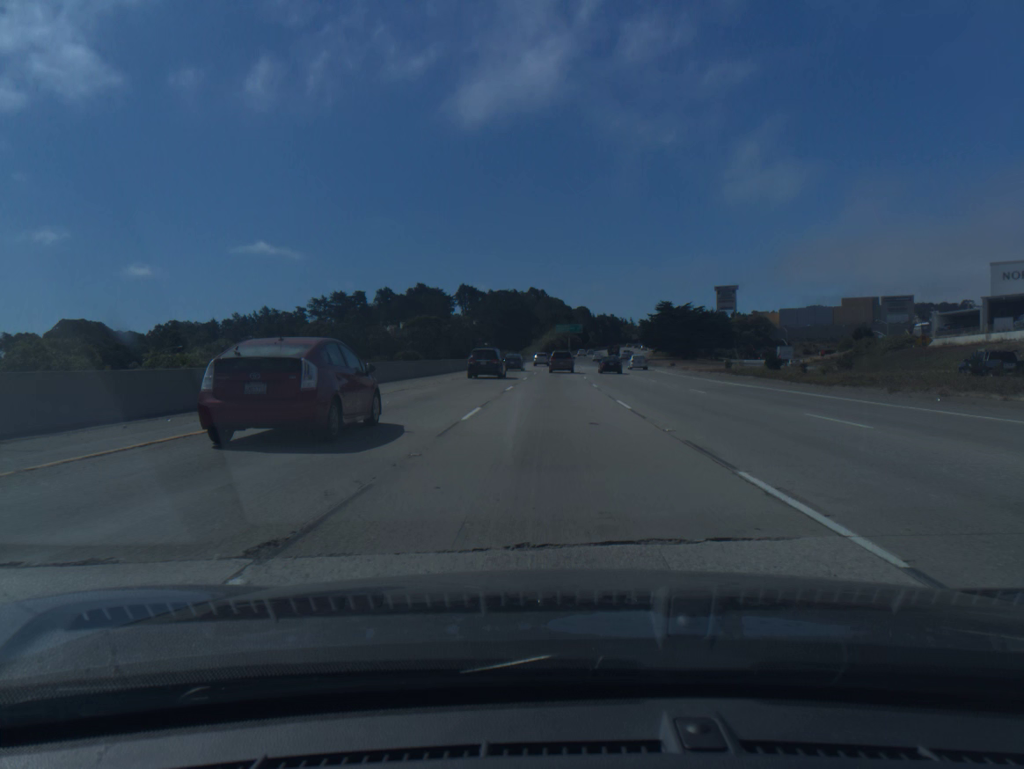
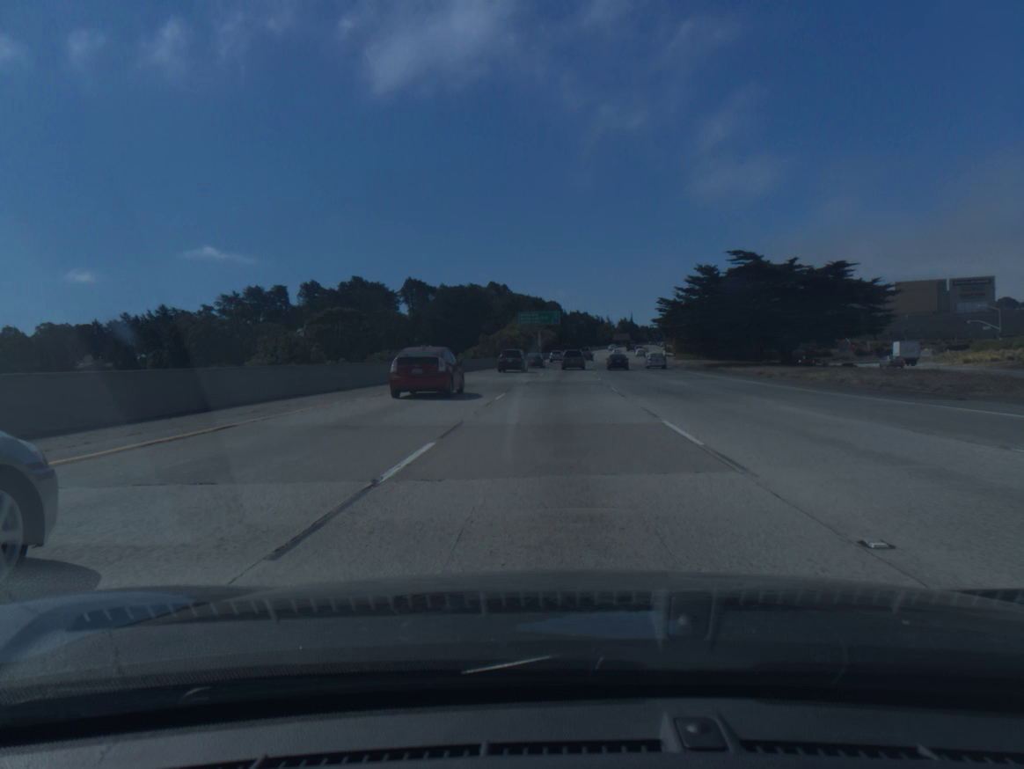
(+1.5, +81.1) m; +2°
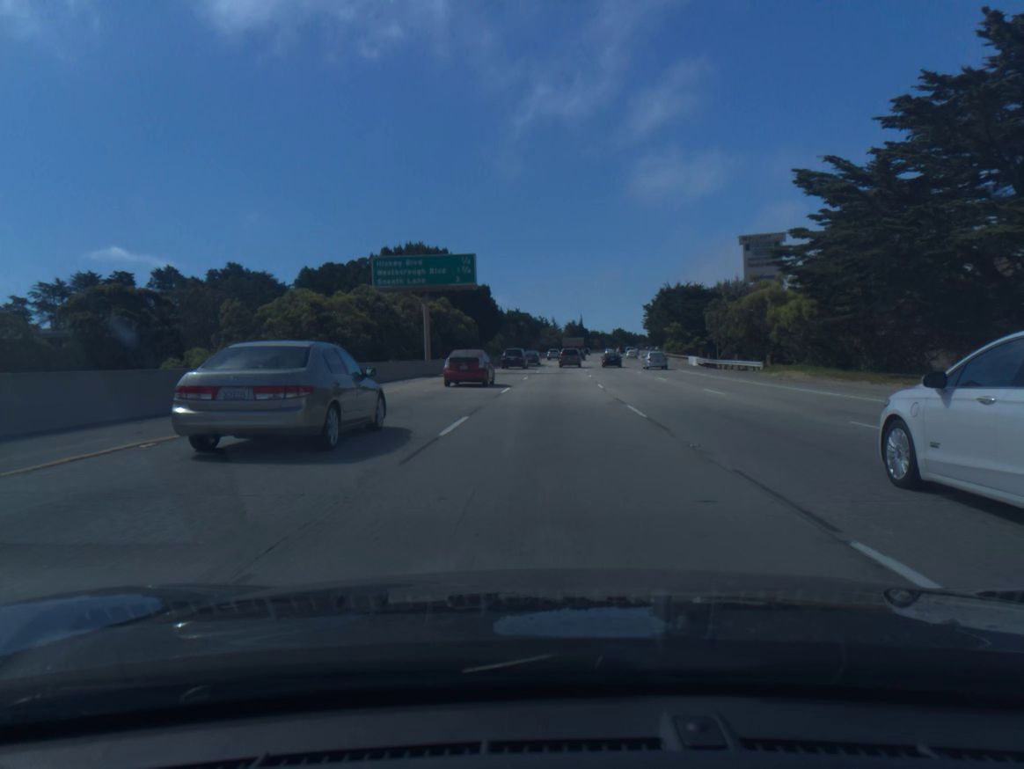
(+3.0, +82.9) m; +4°
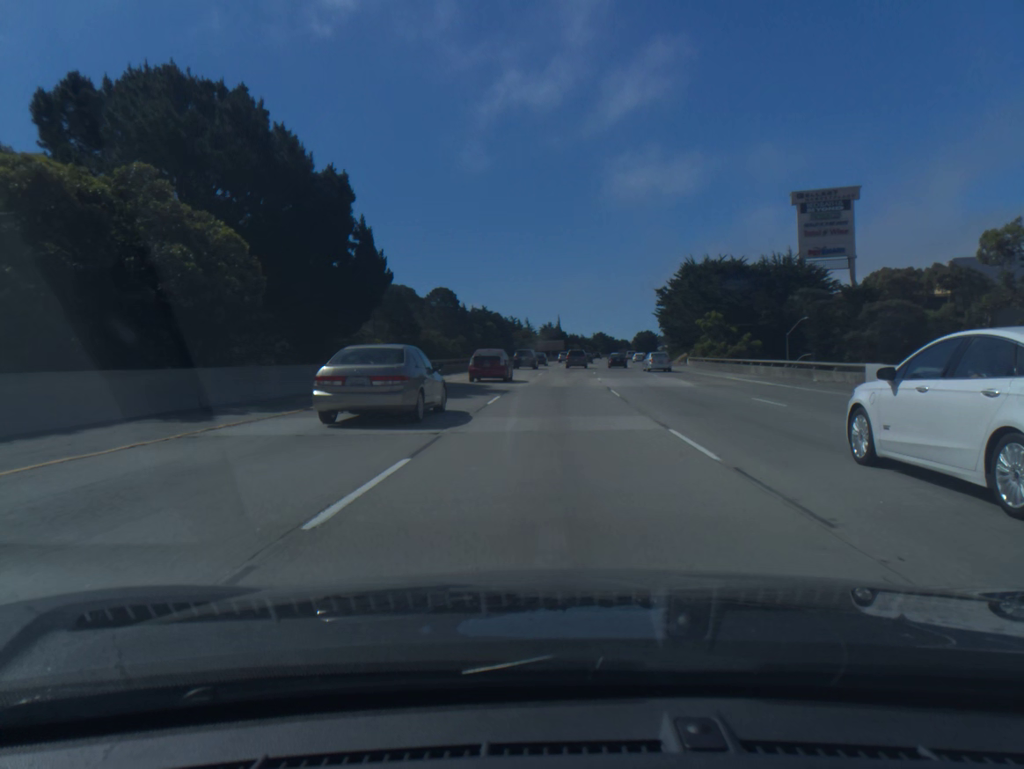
(+0.9, +50.5) m; +2°
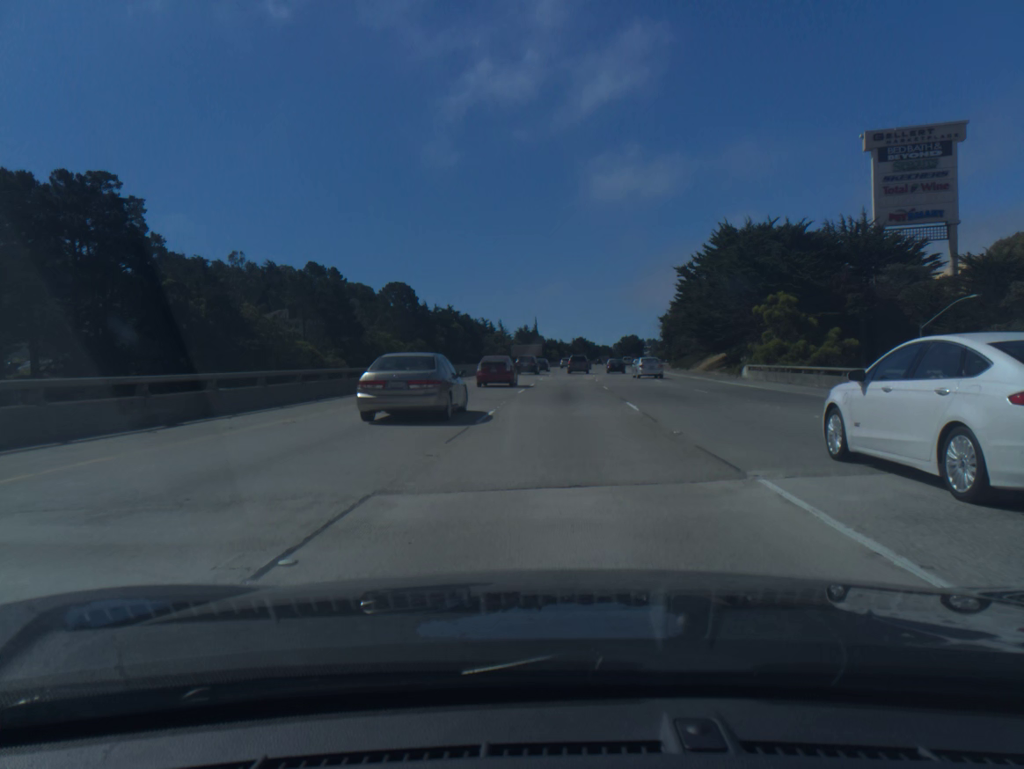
(+0.4, +34.0) m; +2°
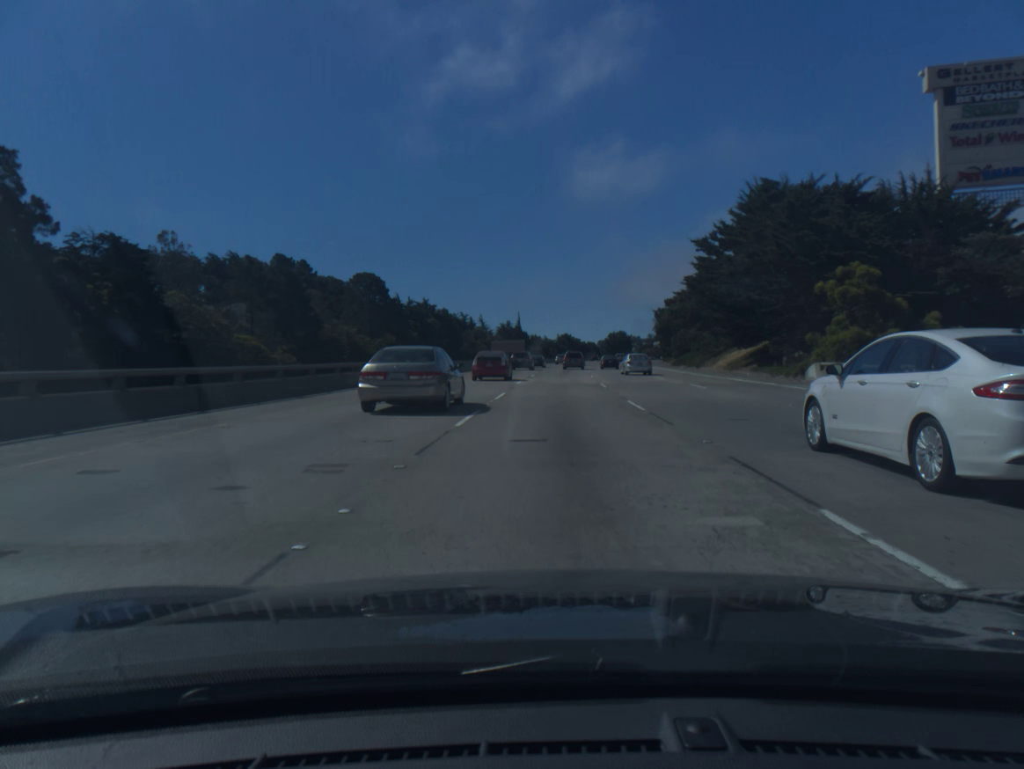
(+0.2, +17.1) m; +1°
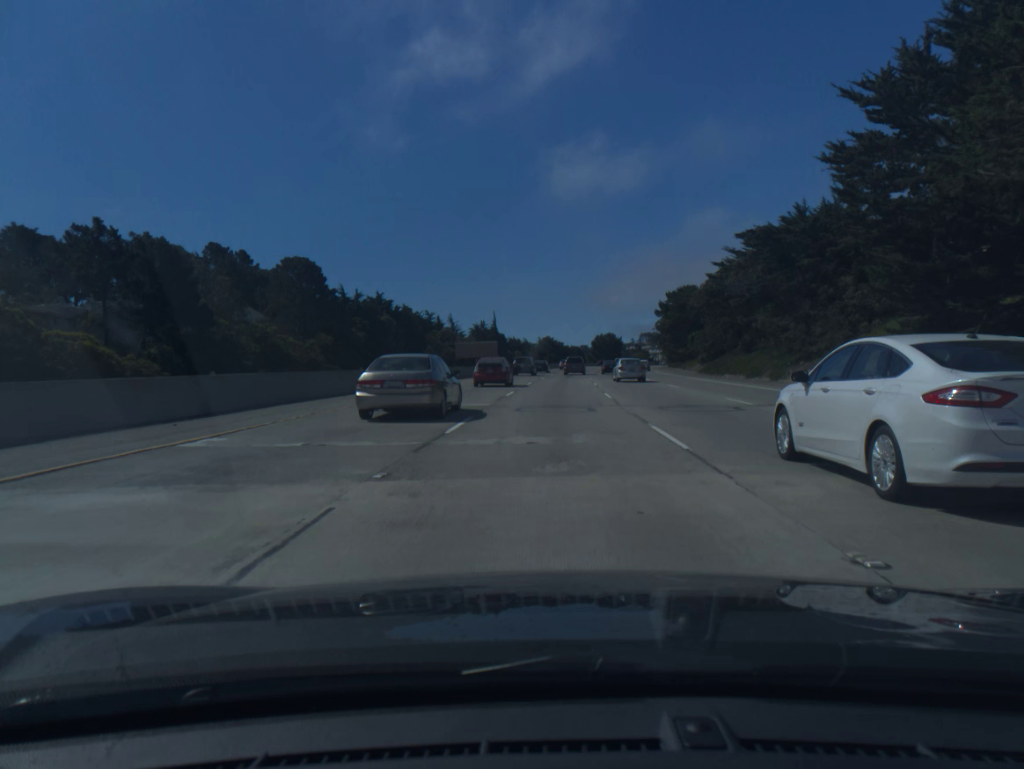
(+0.5, +34.3) m; +1°
